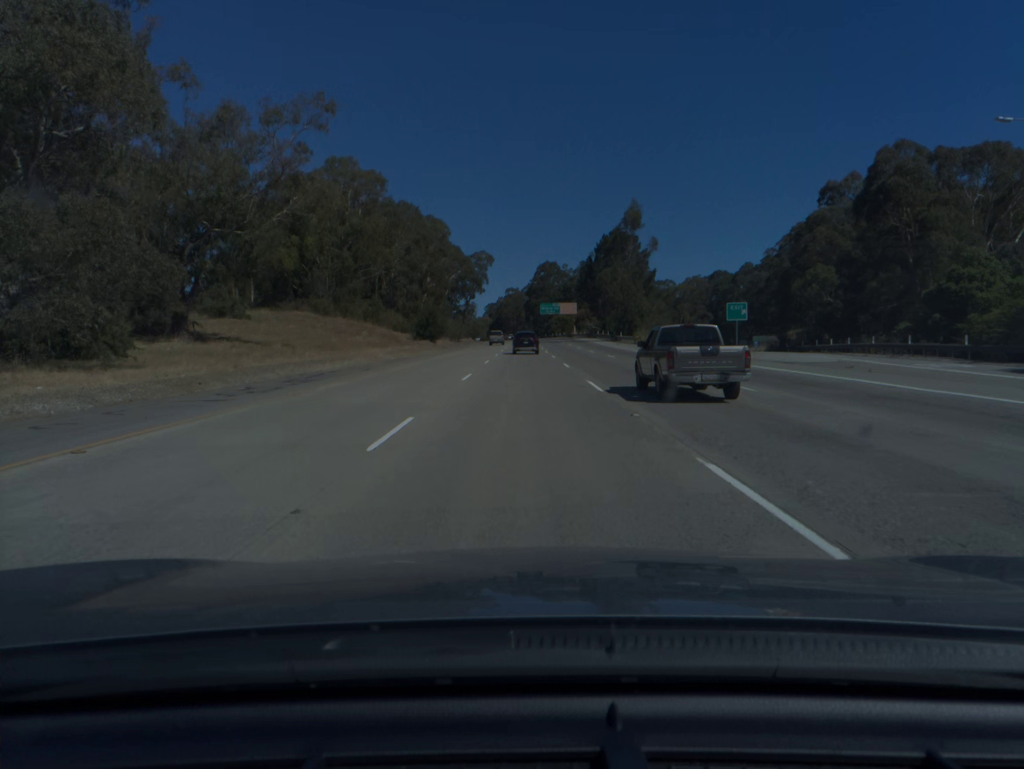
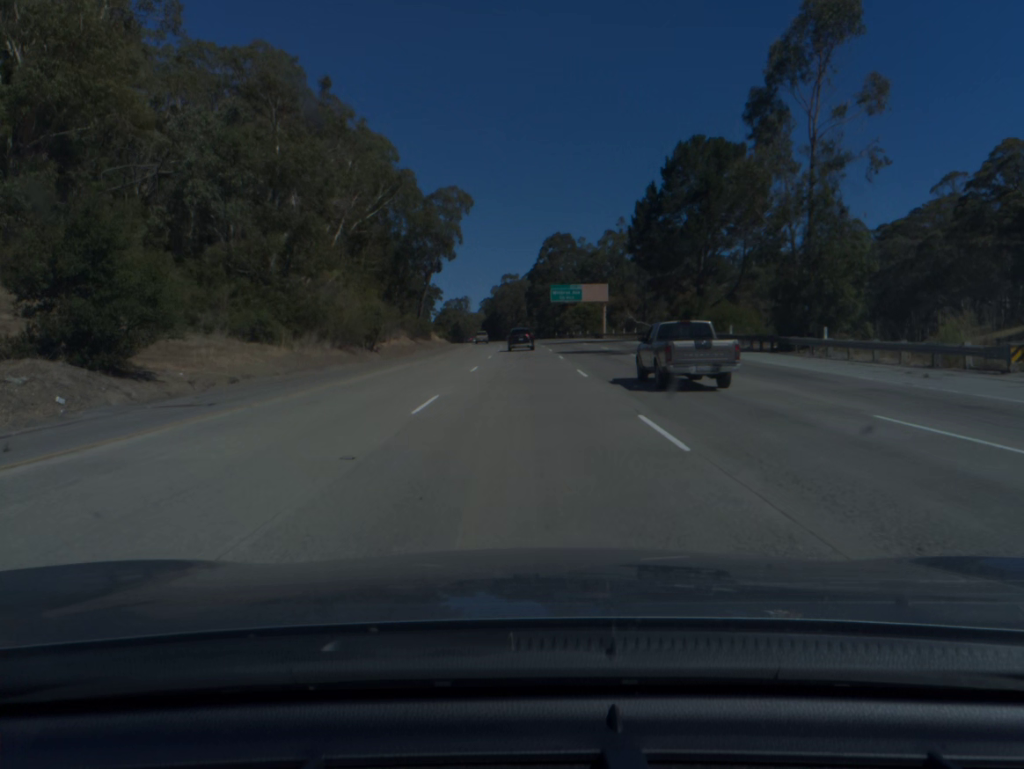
(0.0, +68.7) m; 0°
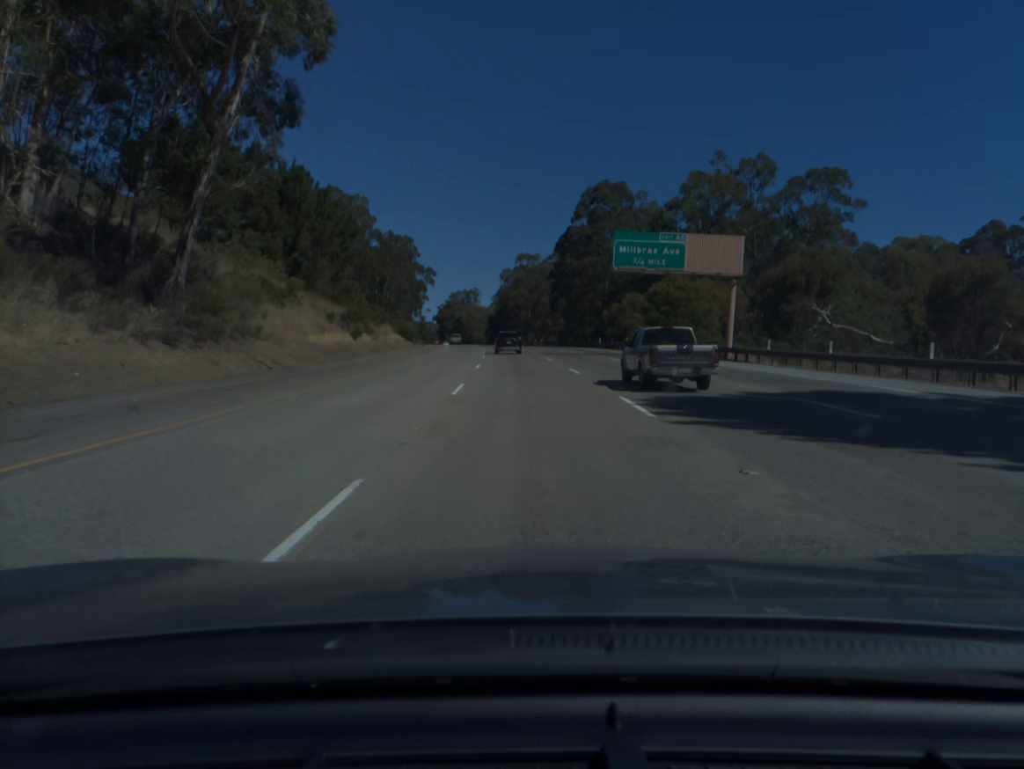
(-0.6, +68.9) m; -1°
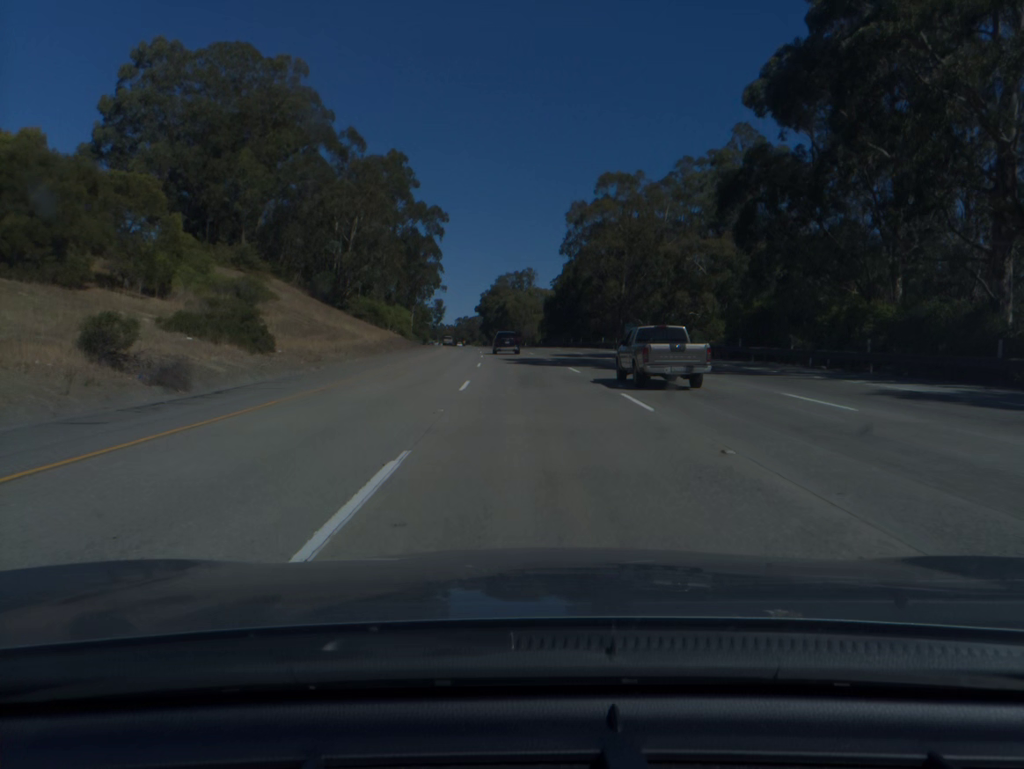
(-3.1, +86.4) m; -4°
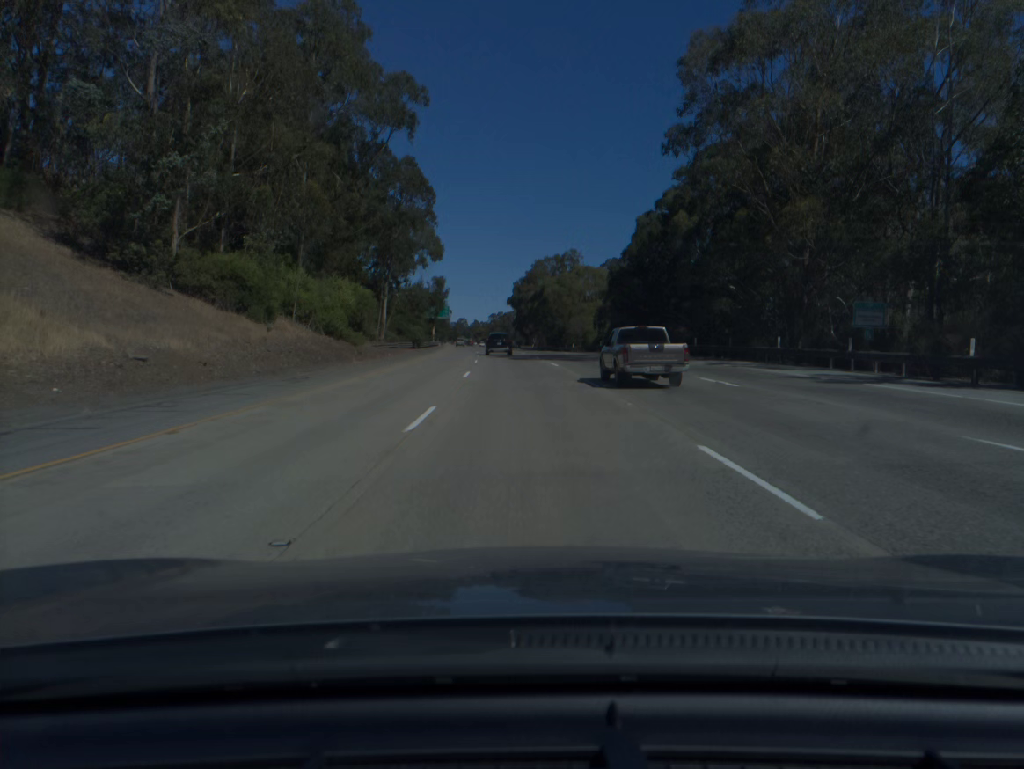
(-1.1, +52.0) m; -3°
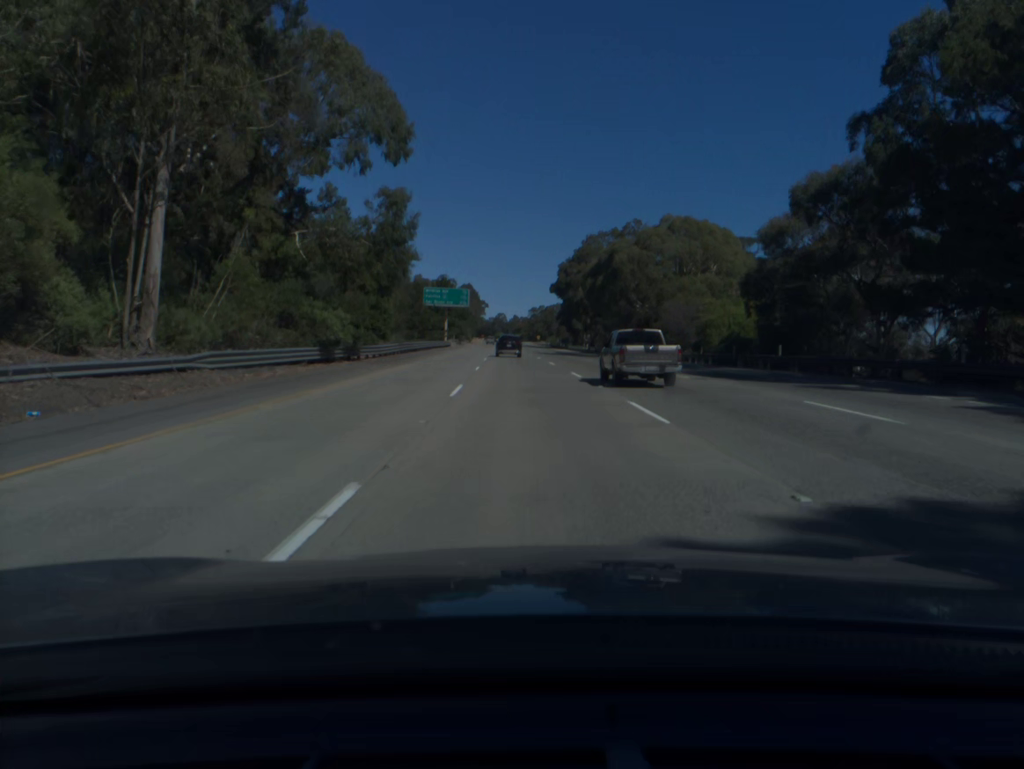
(-1.5, +52.0) m; -3°
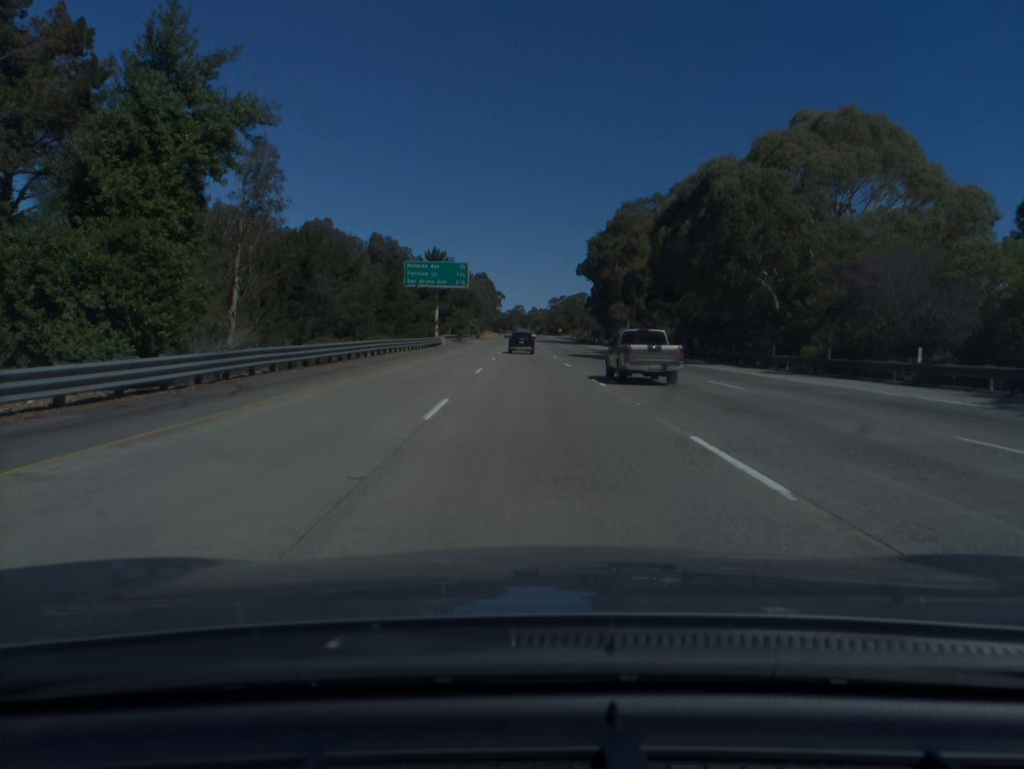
(-0.4, +34.8) m; -1°
